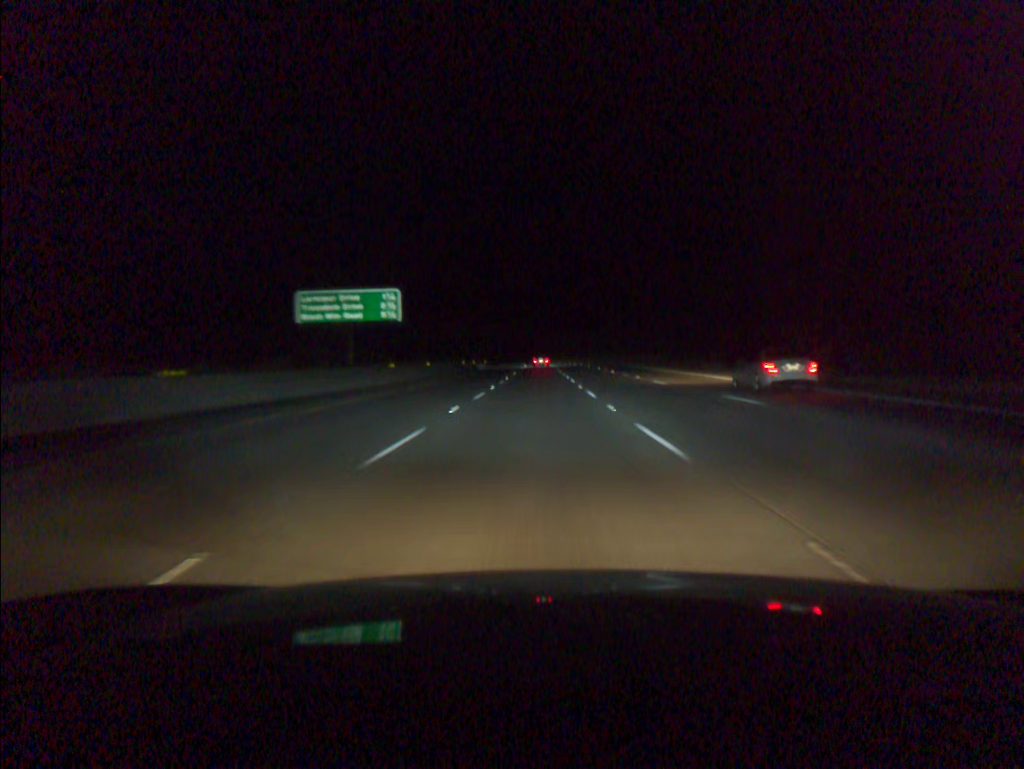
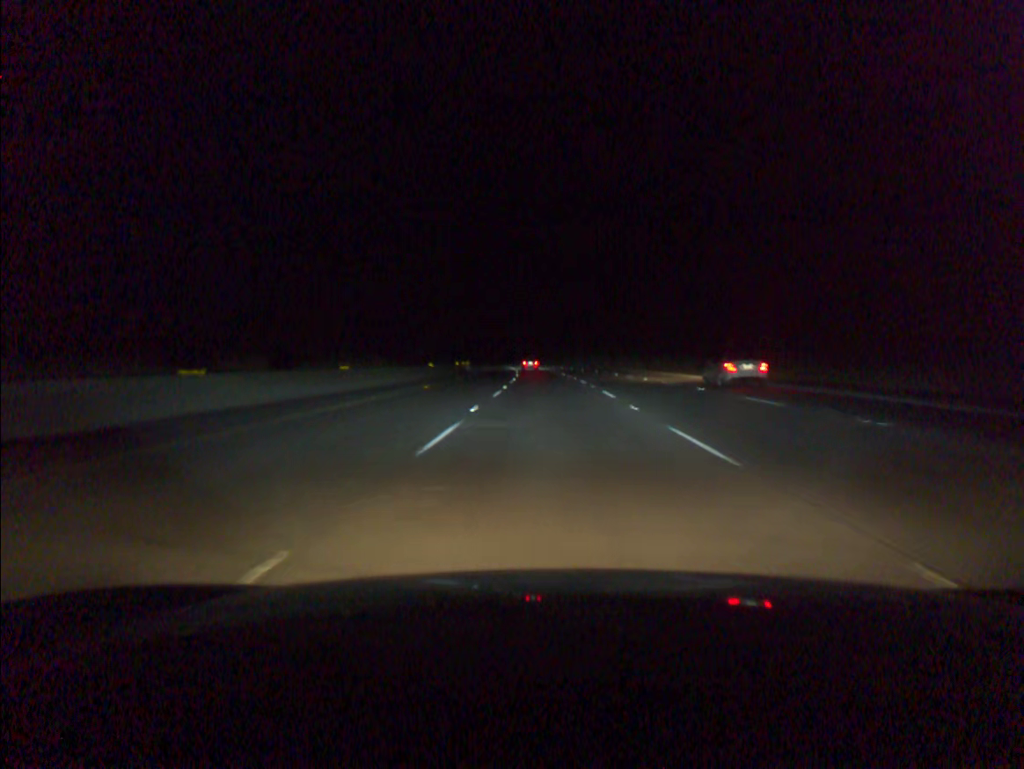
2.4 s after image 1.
(-0.5, +72.9) m; 0°
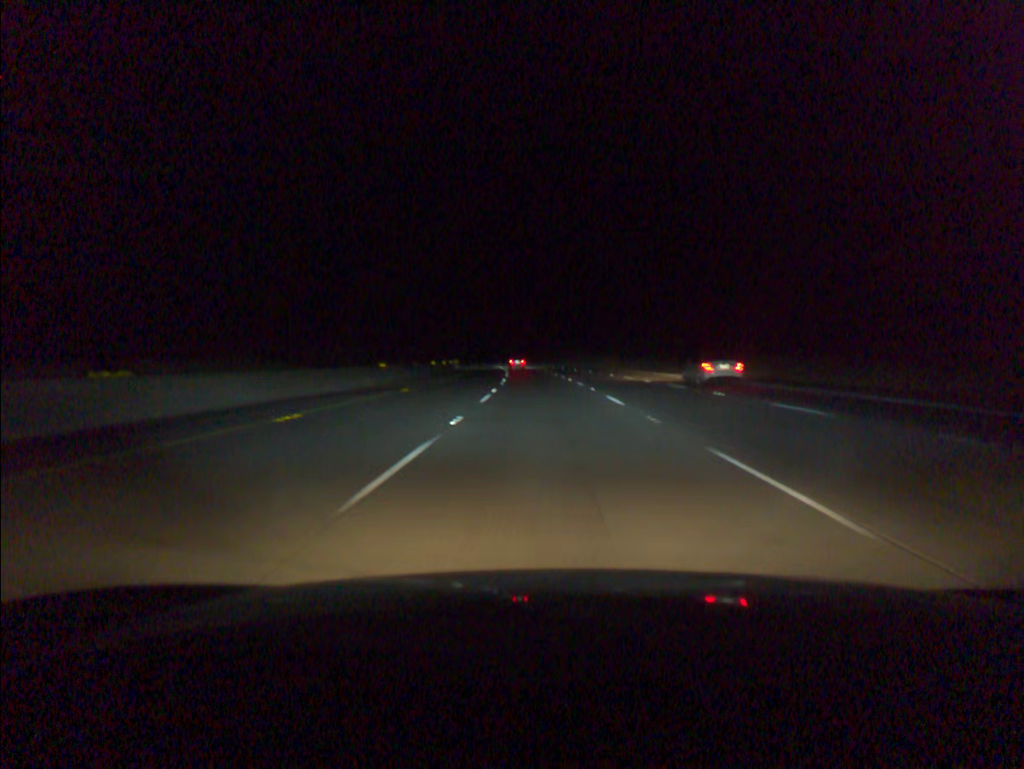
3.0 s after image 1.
(0.0, +18.2) m; 0°
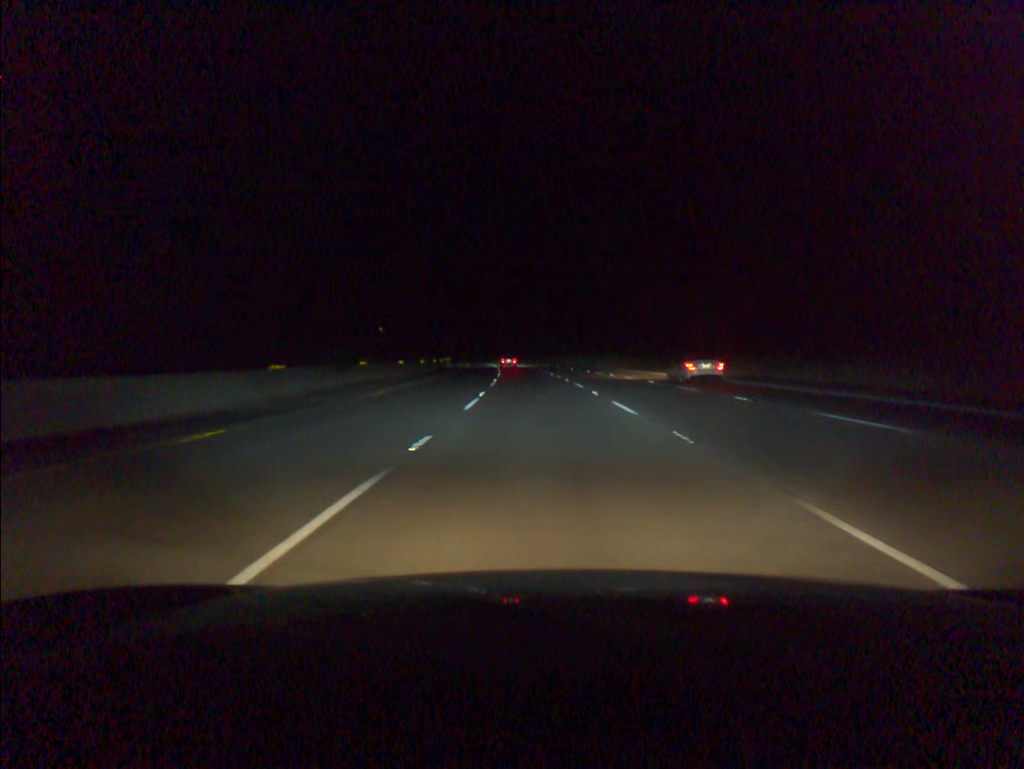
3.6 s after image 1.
(0.0, +18.2) m; 0°
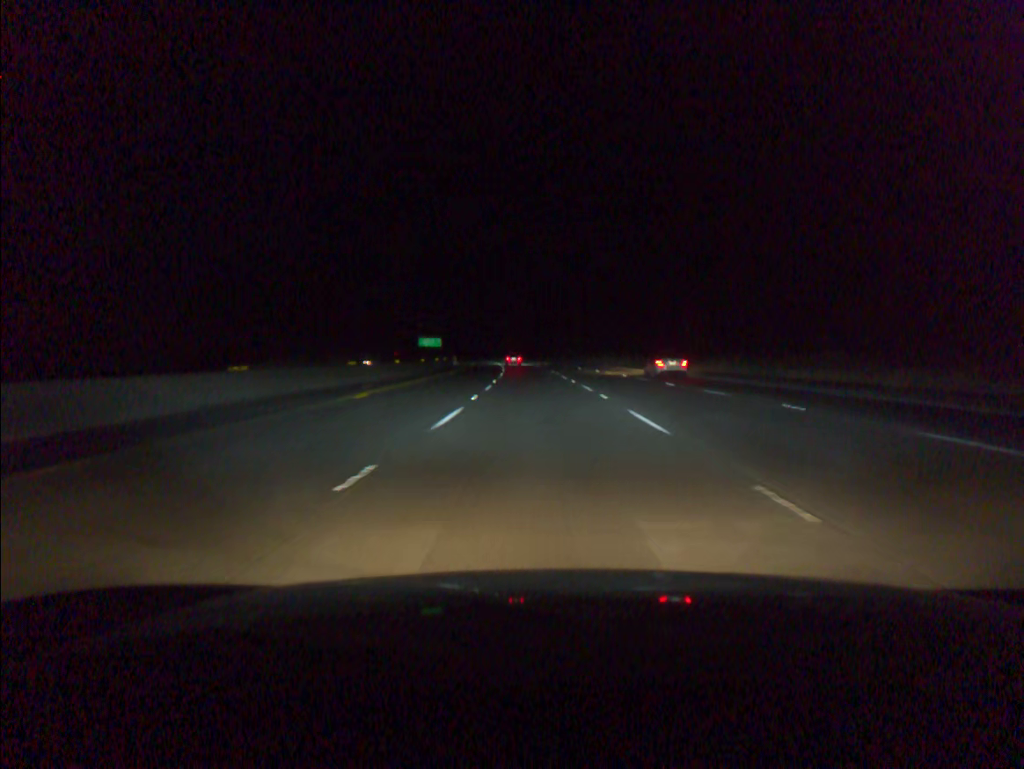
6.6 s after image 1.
(-3.2, +91.2) m; -4°
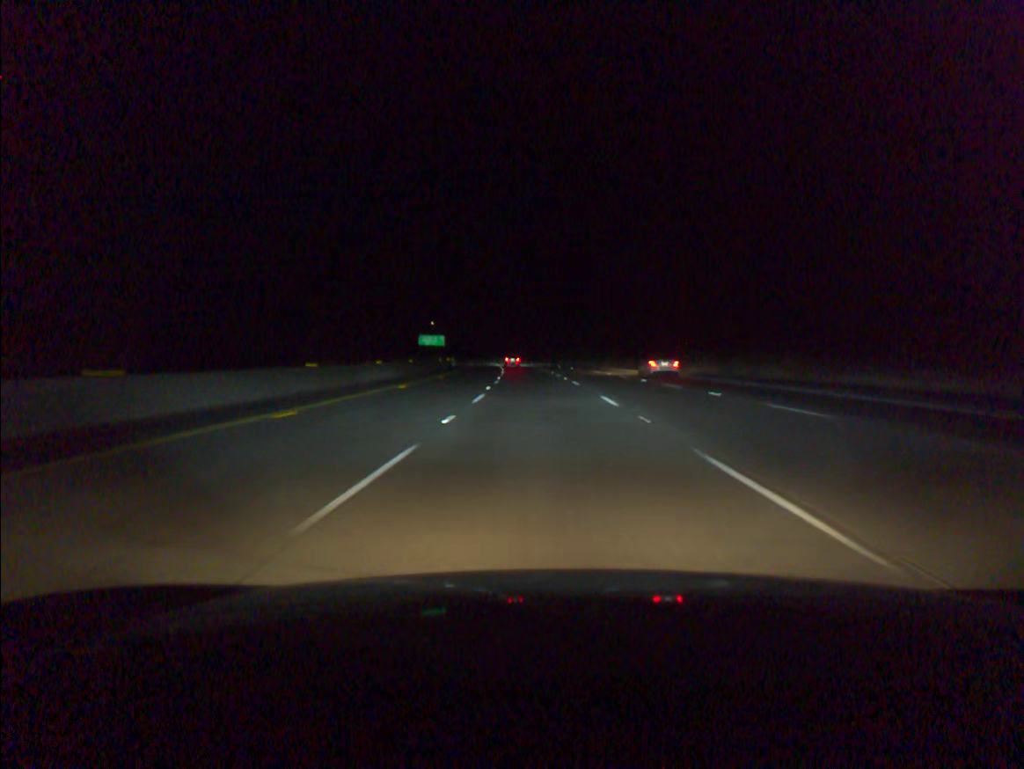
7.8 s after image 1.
(-0.4, +36.6) m; -1°
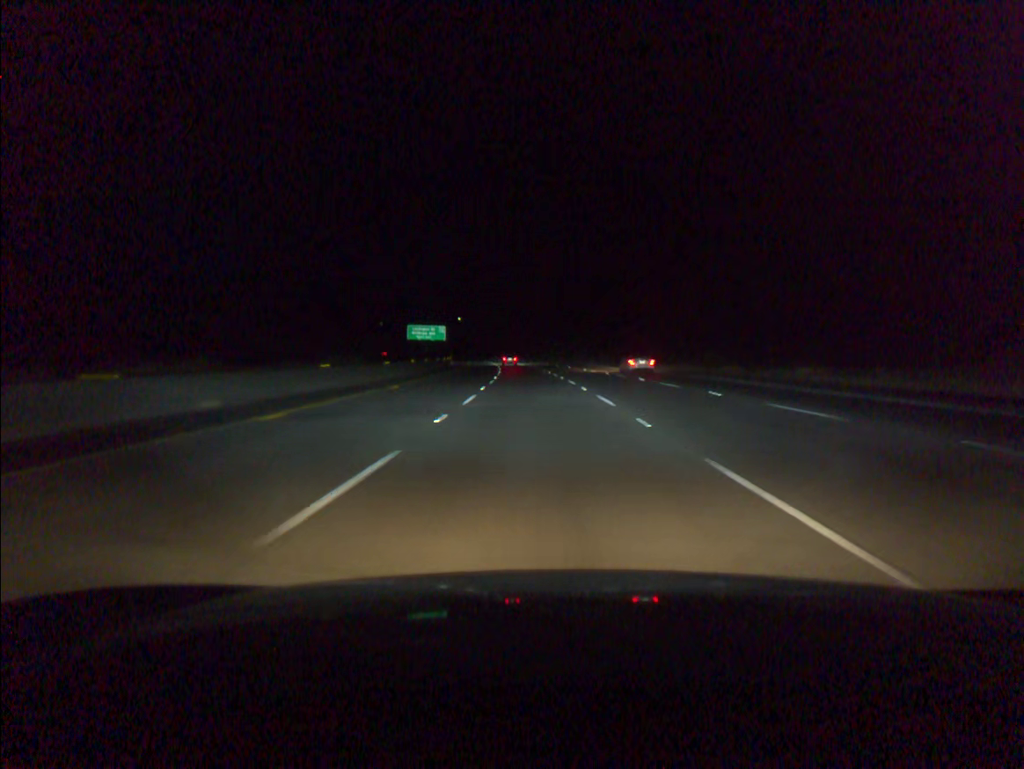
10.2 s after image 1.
(-1.7, +73.1) m; -3°
